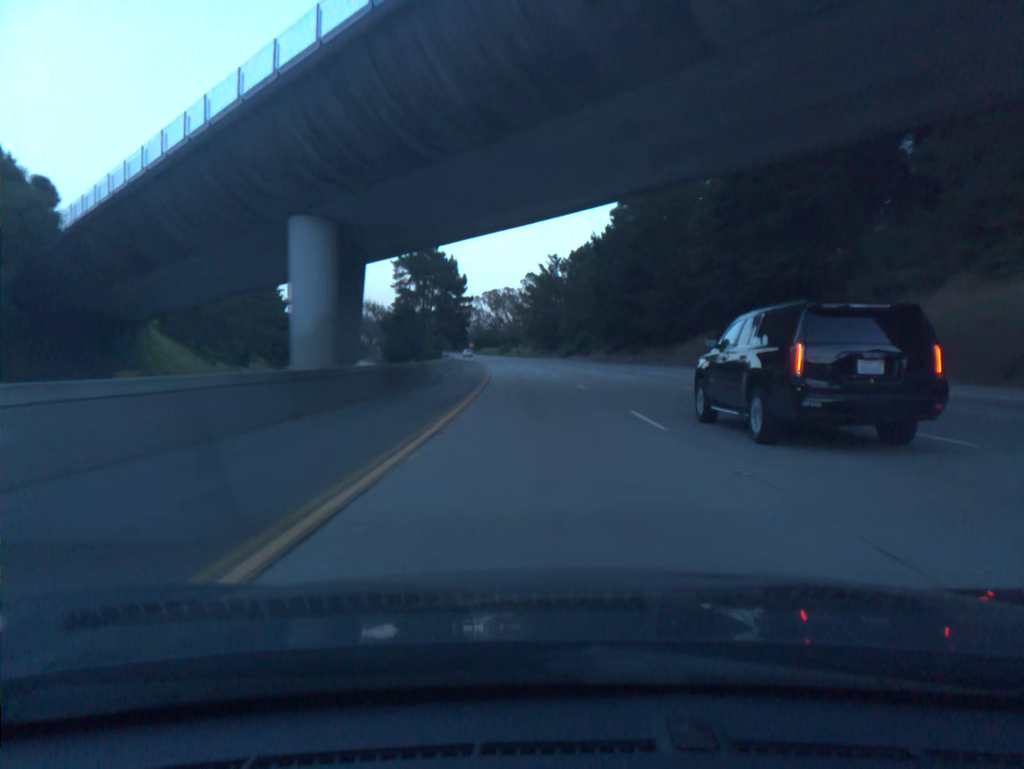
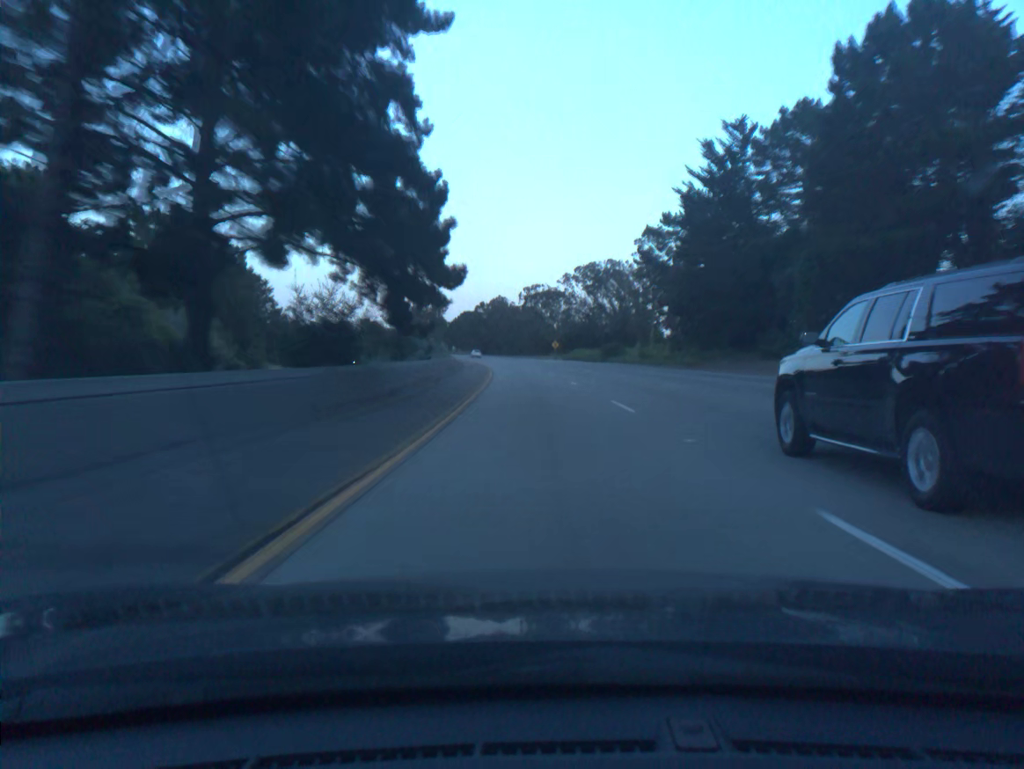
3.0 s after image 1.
(-6.0, +97.7) m; -7°
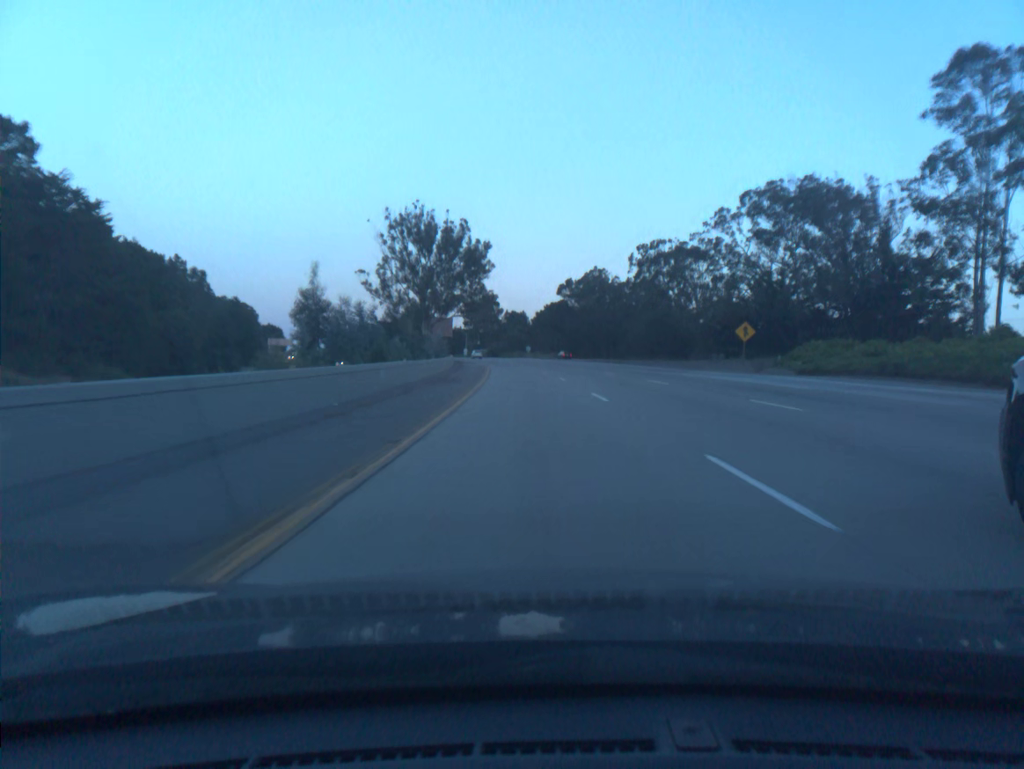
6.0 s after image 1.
(-5.8, +98.0) m; -7°
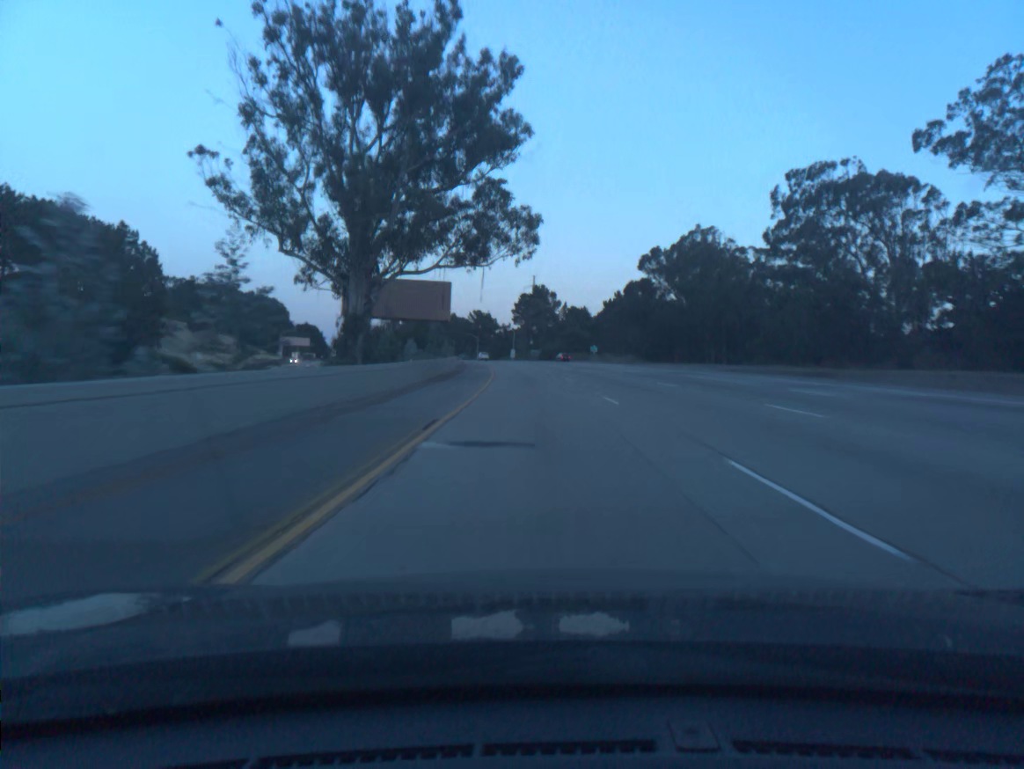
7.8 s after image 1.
(-2.2, +58.9) m; -4°
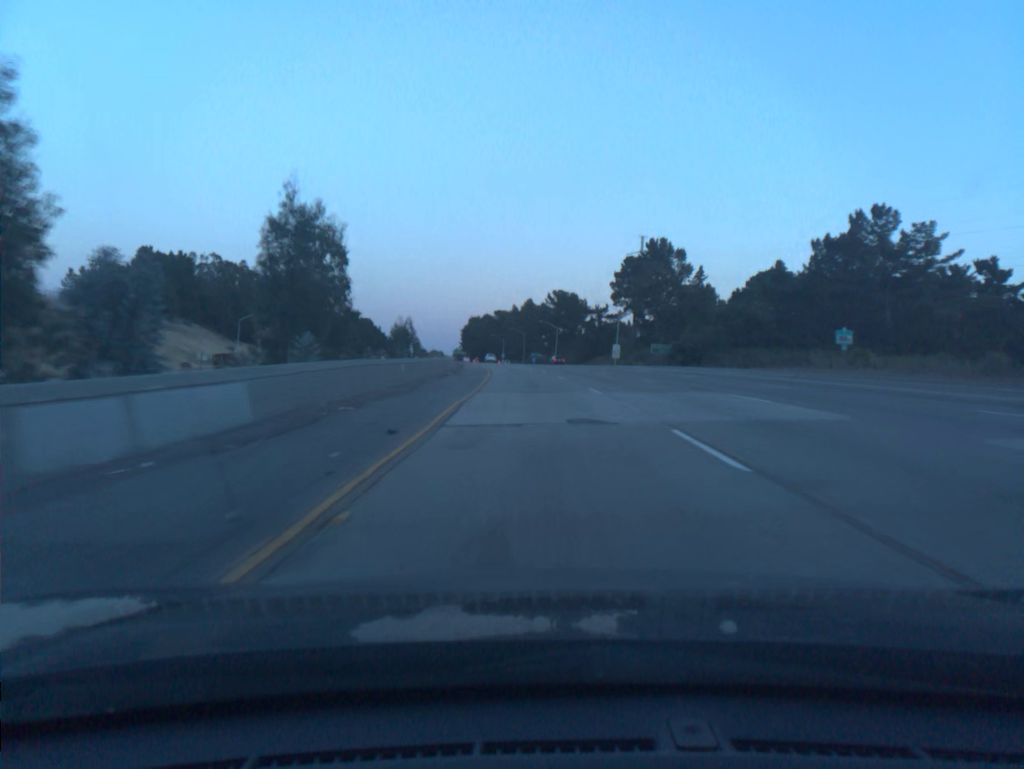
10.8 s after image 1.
(-5.4, +97.9) m; -6°
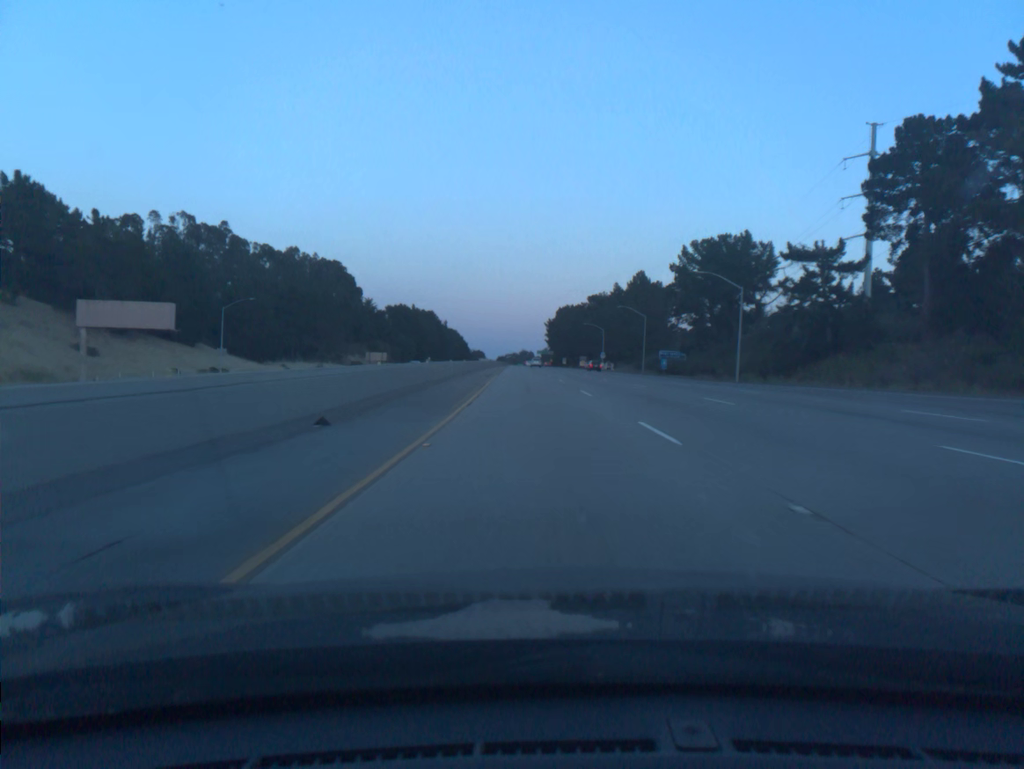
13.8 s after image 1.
(-5.9, +98.2) m; -7°
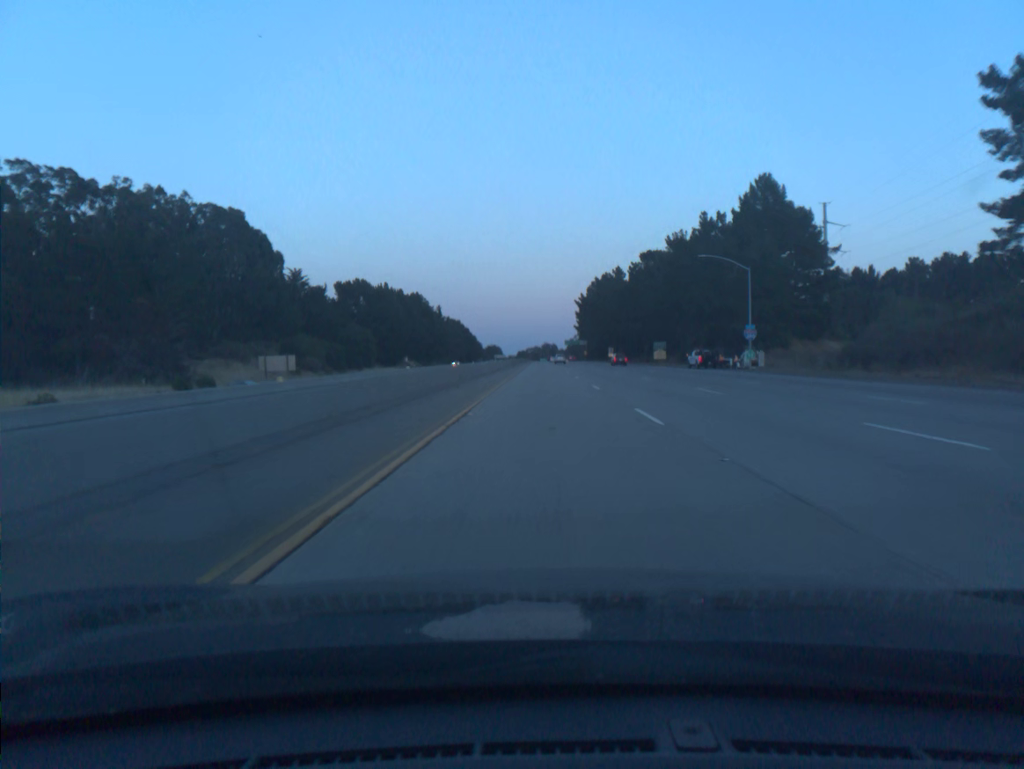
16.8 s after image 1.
(-2.7, +98.8) m; -2°
